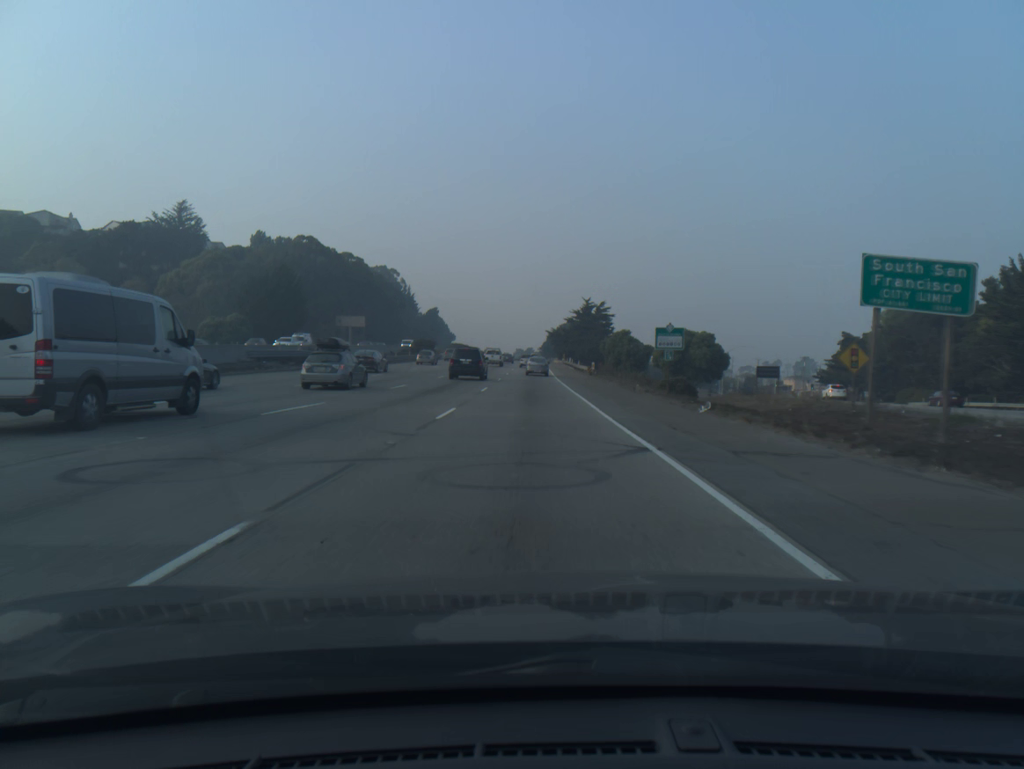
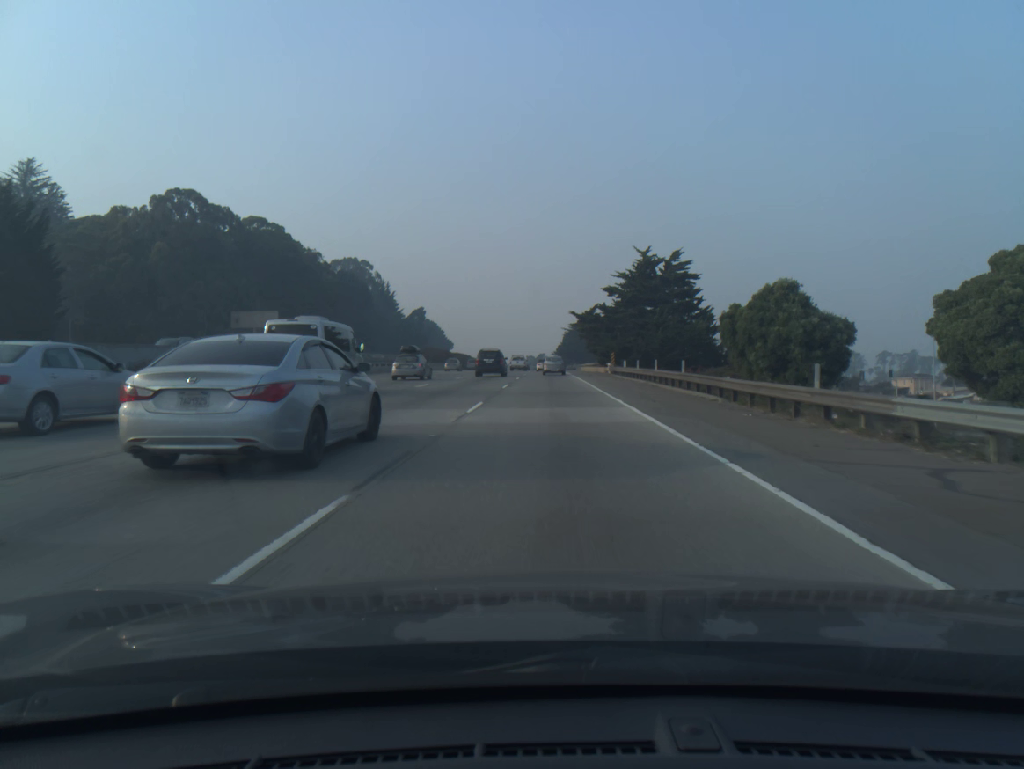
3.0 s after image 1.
(-1.0, +72.2) m; -1°
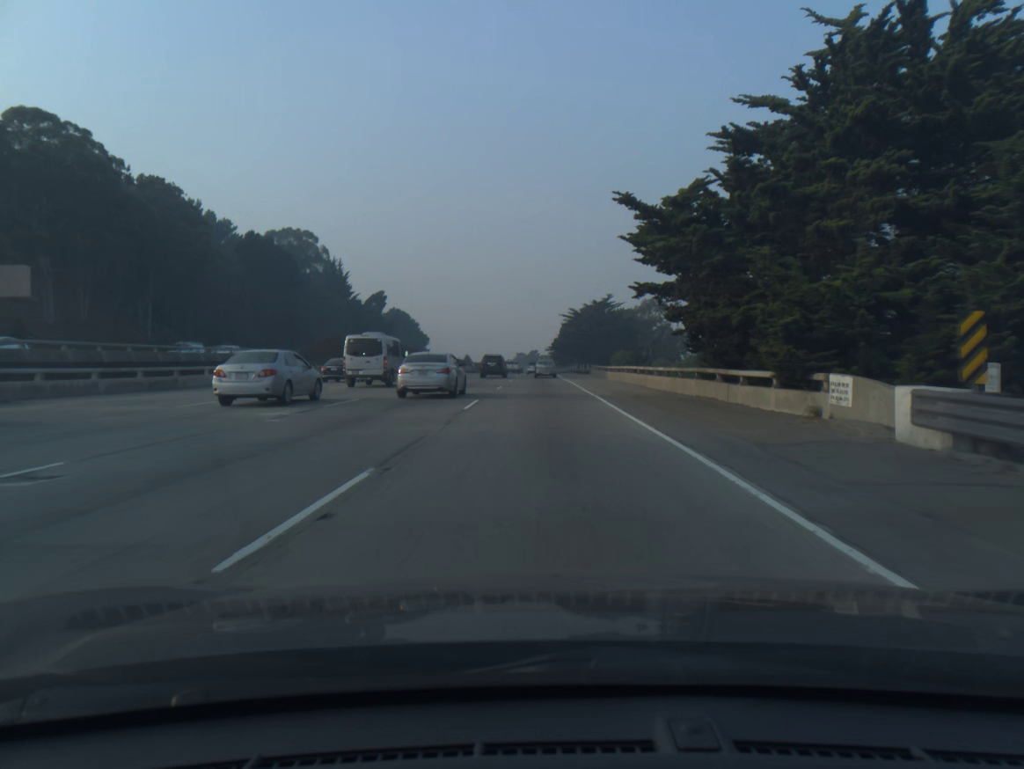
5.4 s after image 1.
(+0.4, +56.2) m; 0°
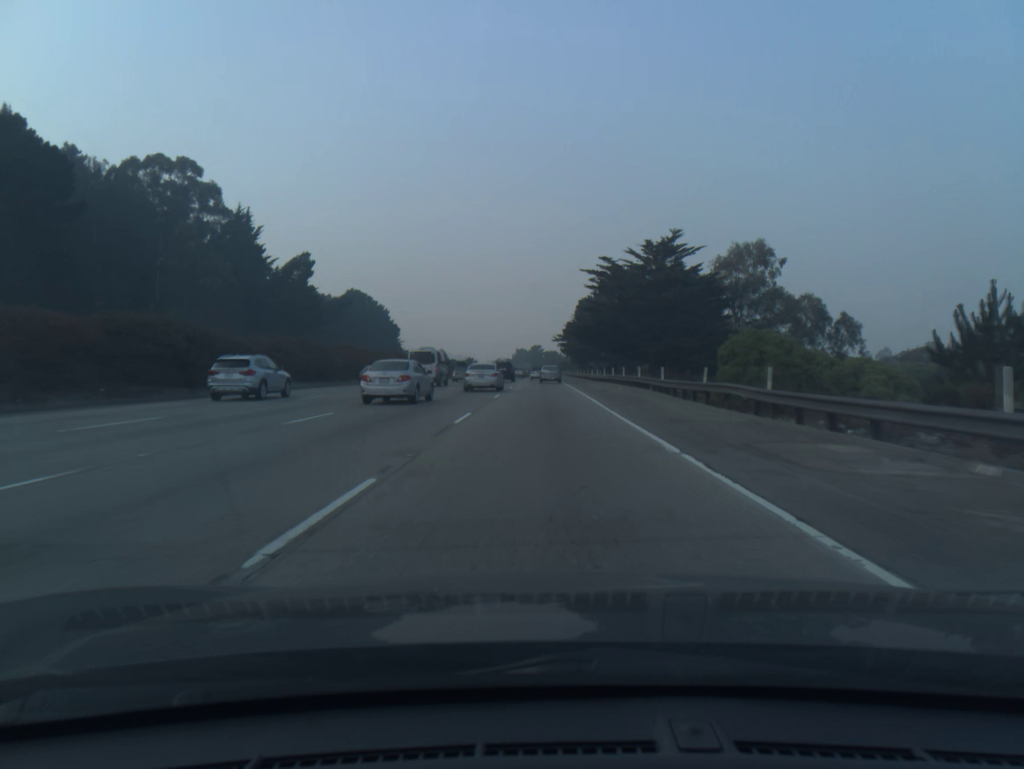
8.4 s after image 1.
(-0.2, +72.7) m; 0°
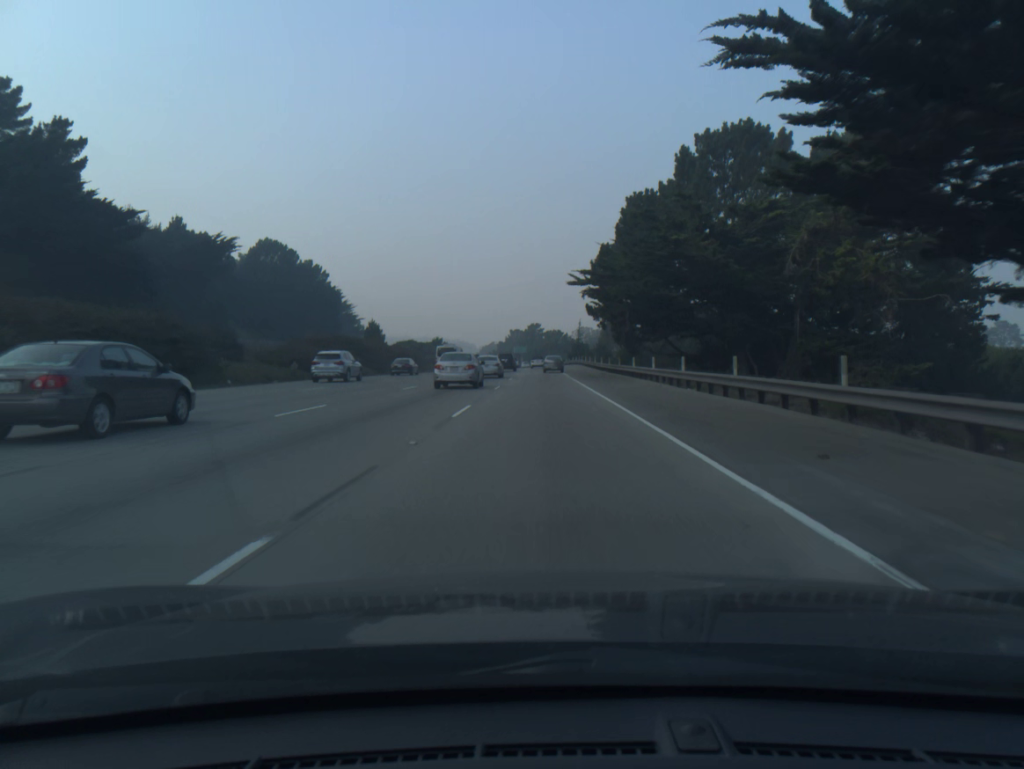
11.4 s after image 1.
(0.0, +73.6) m; 0°
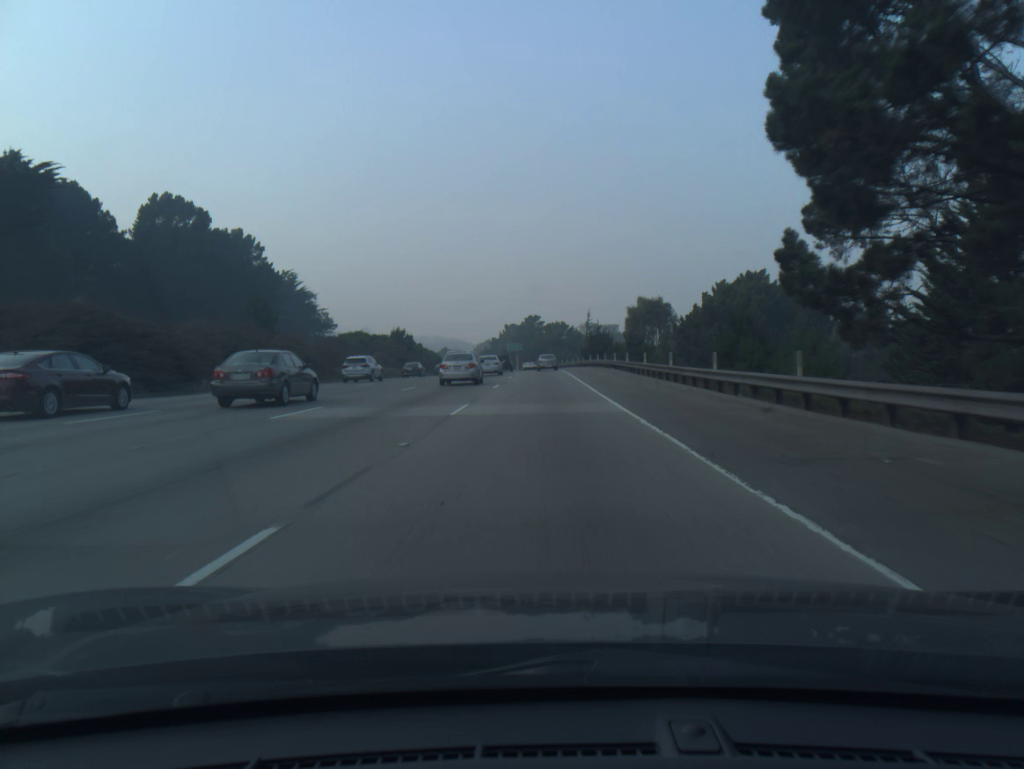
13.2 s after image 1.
(+0.1, +43.6) m; 0°
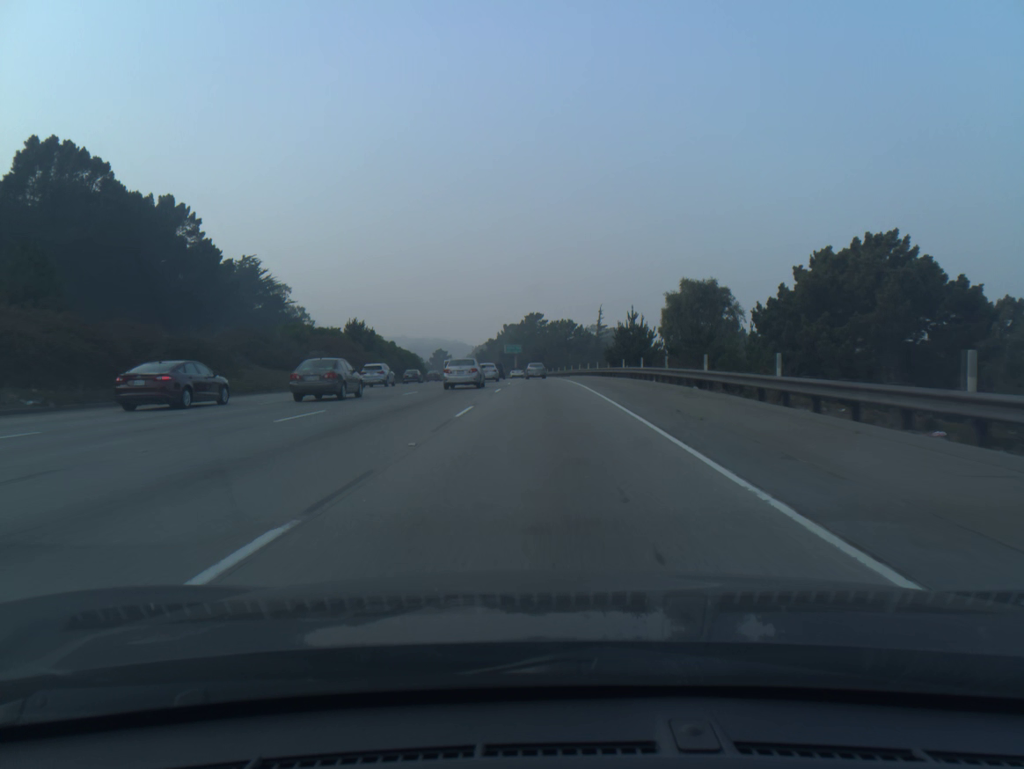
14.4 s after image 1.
(-0.1, +29.1) m; 0°
